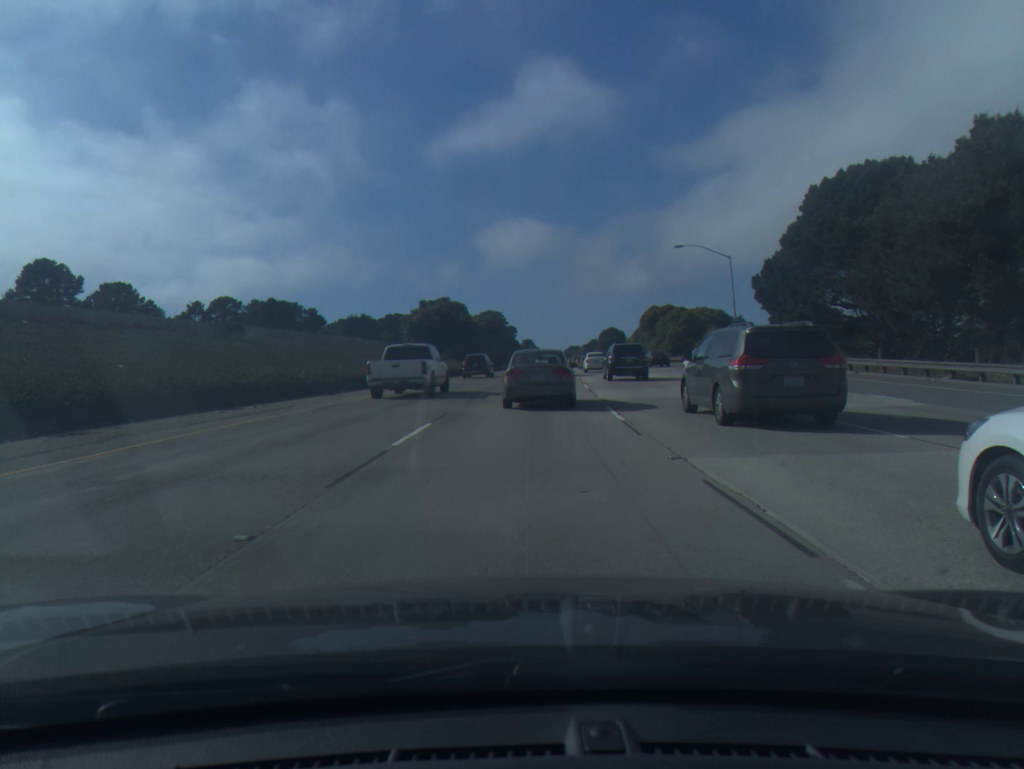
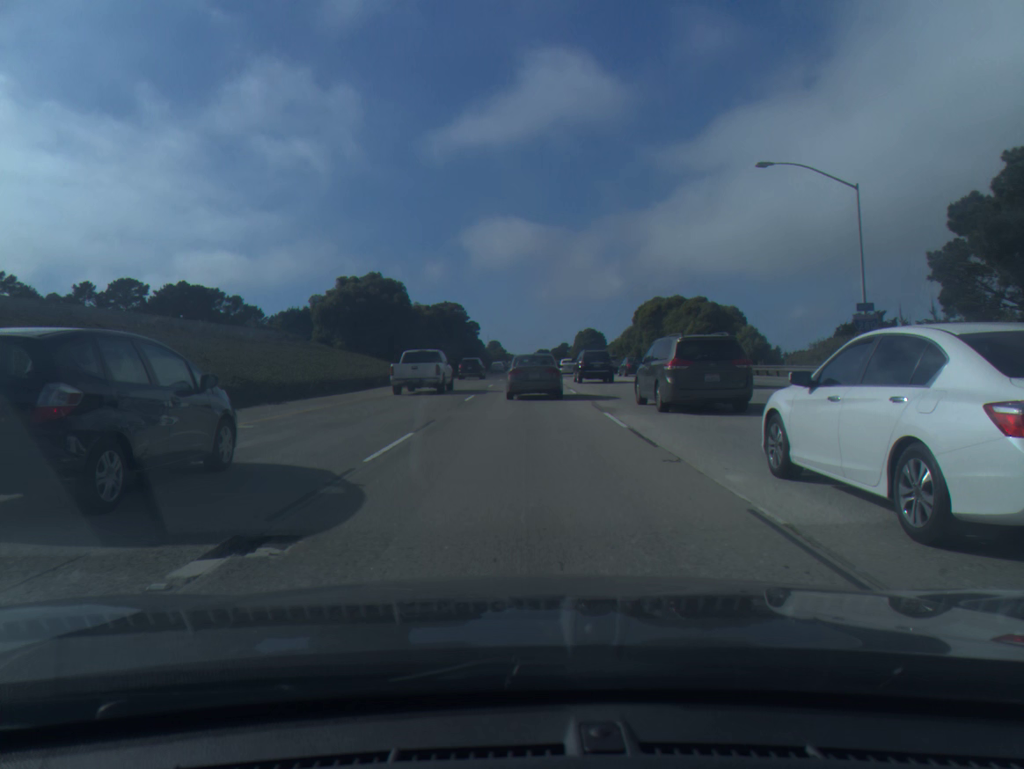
(+0.6, +30.3) m; +2°
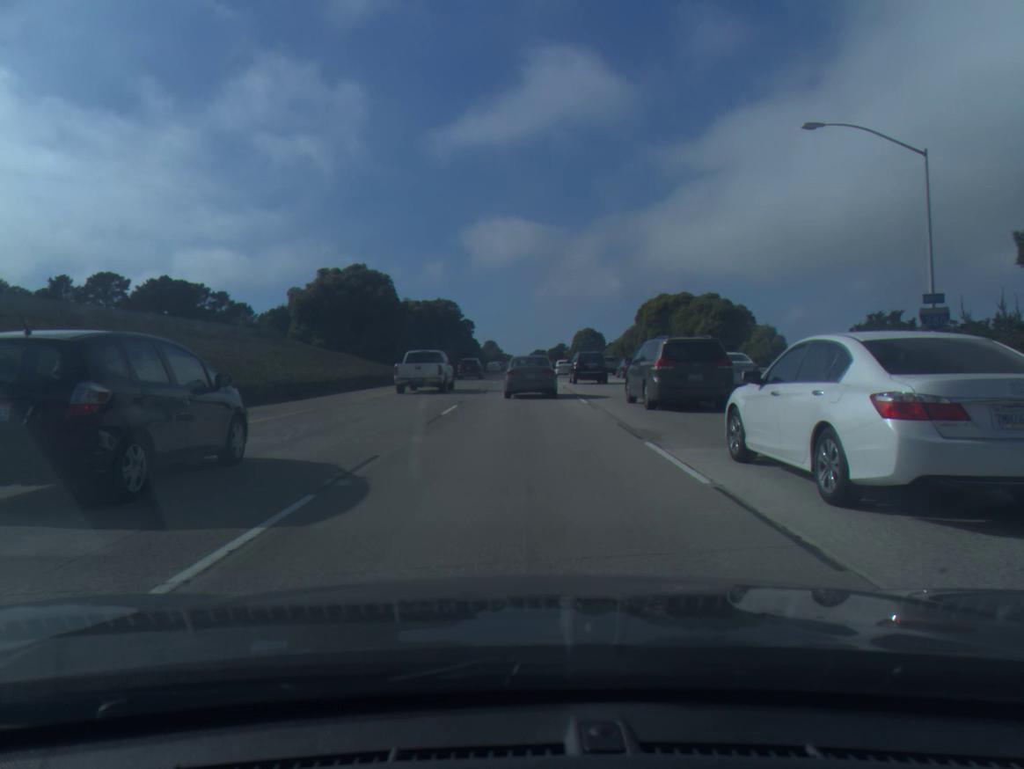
(0.0, +6.2) m; 0°
